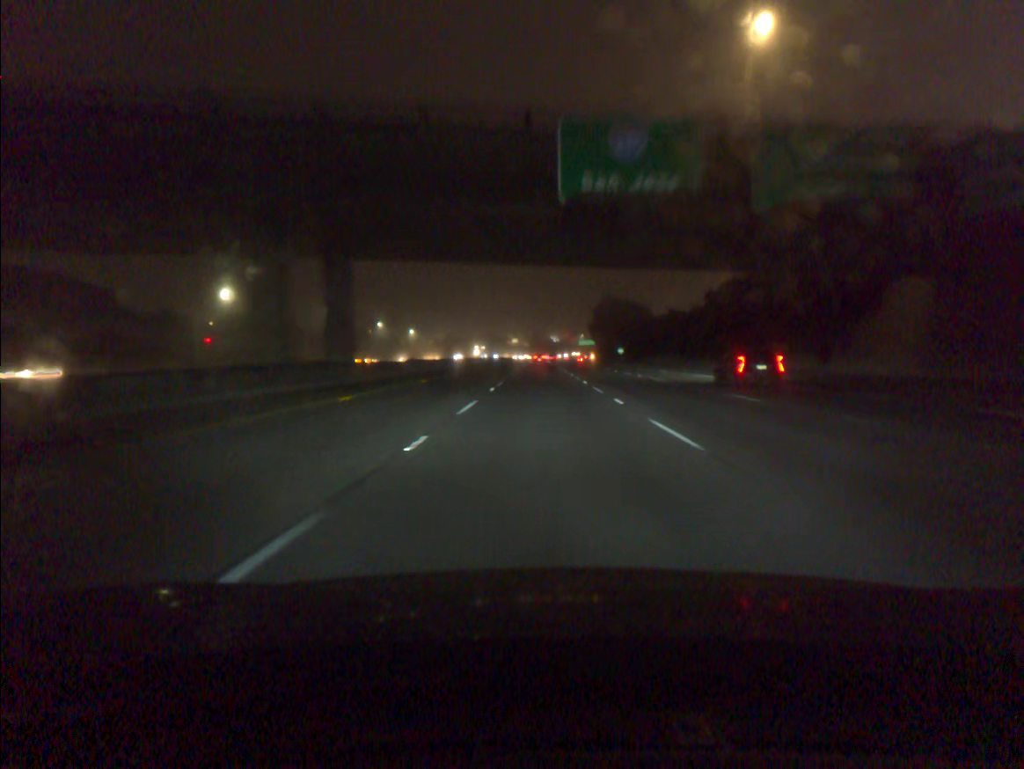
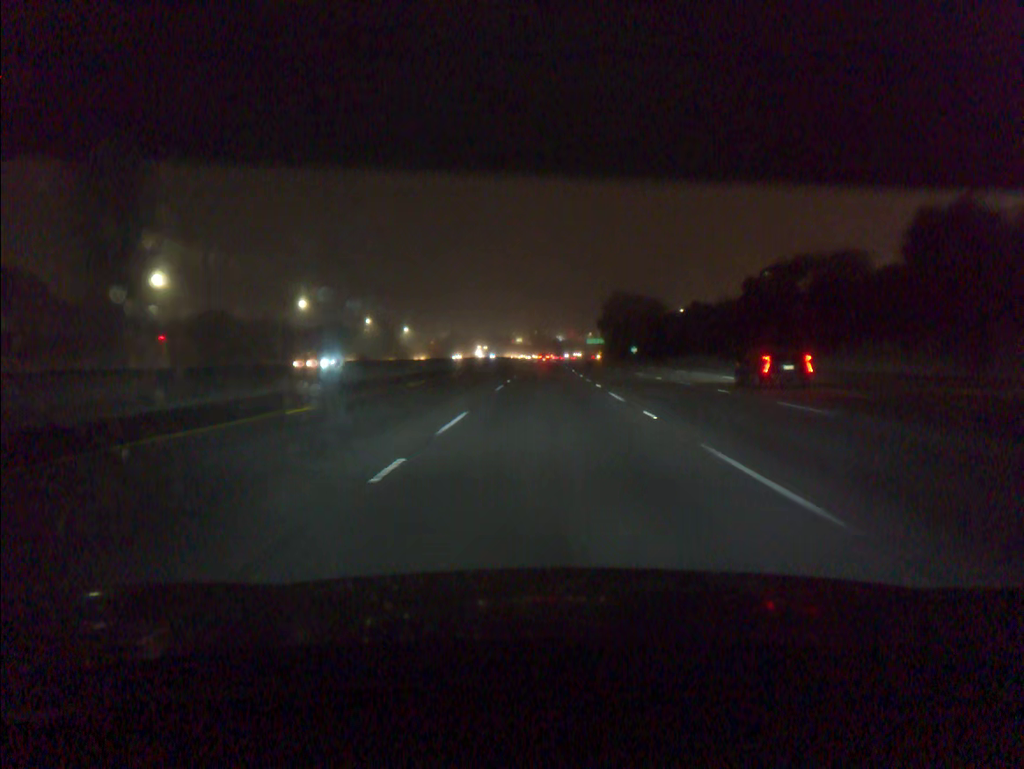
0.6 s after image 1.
(-0.1, +19.0) m; 0°
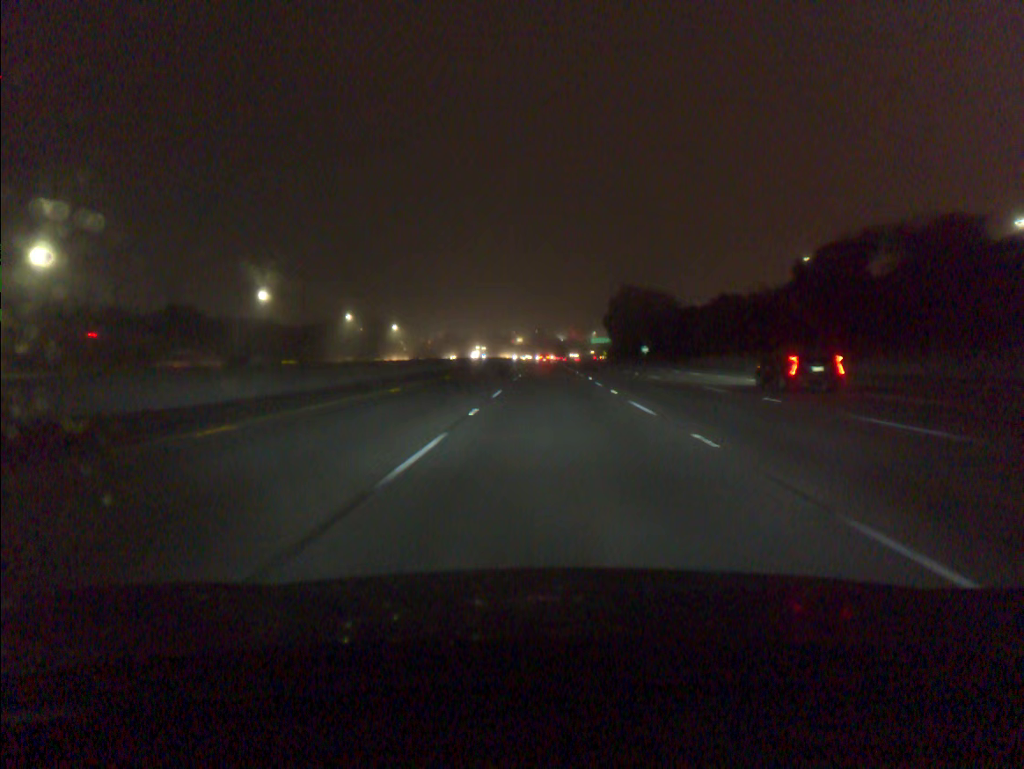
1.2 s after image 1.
(0.0, +19.1) m; 0°
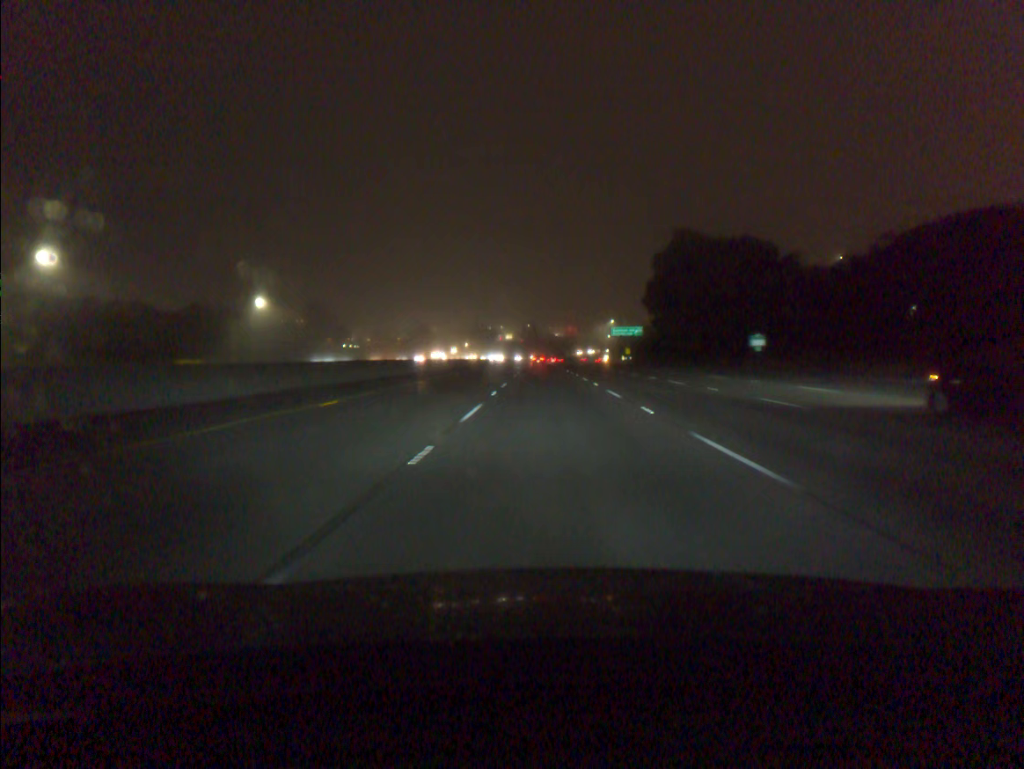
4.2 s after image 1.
(+0.4, +95.6) m; 0°
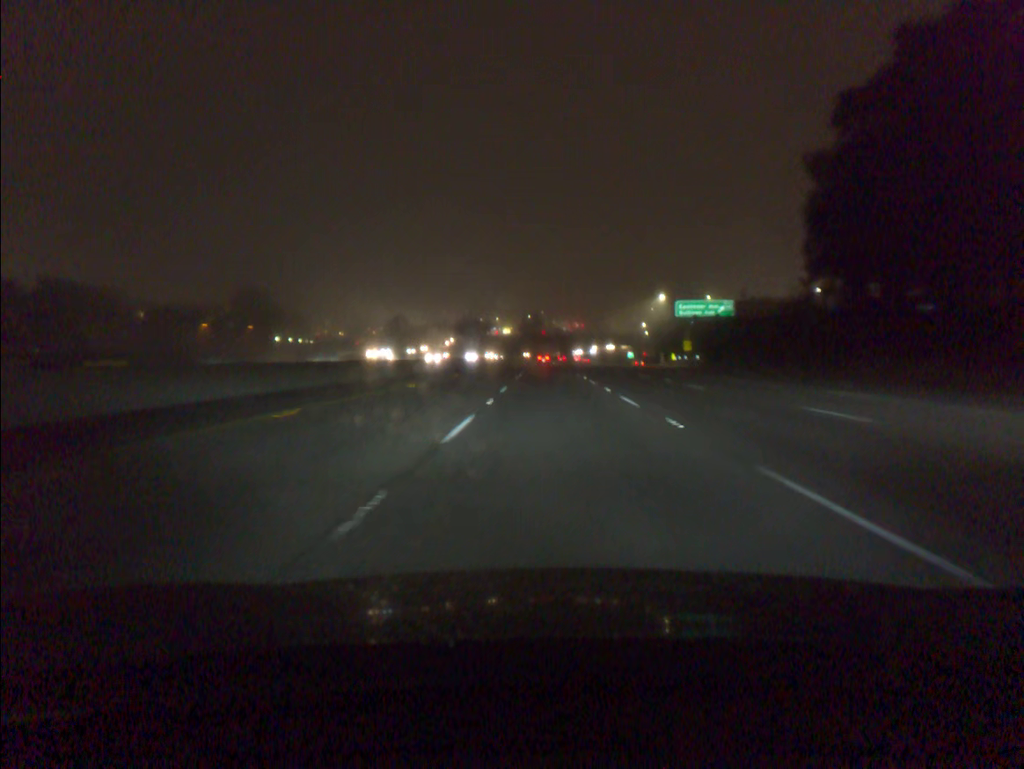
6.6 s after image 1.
(-0.2, +76.7) m; 0°
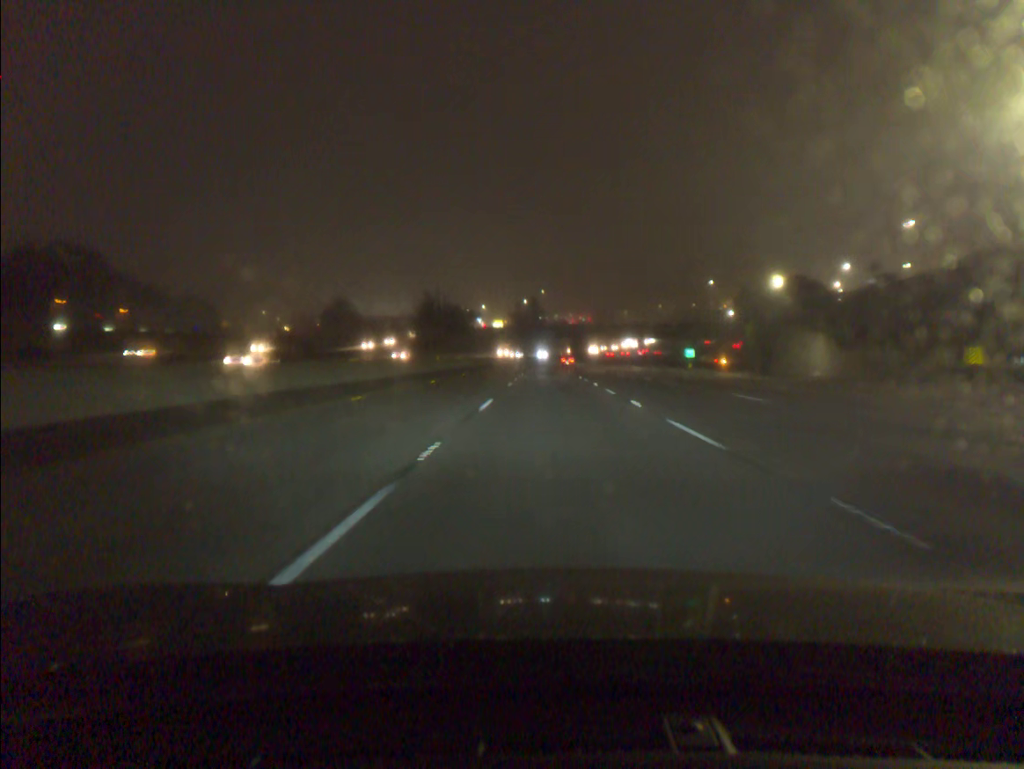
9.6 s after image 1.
(+0.2, +96.1) m; 0°
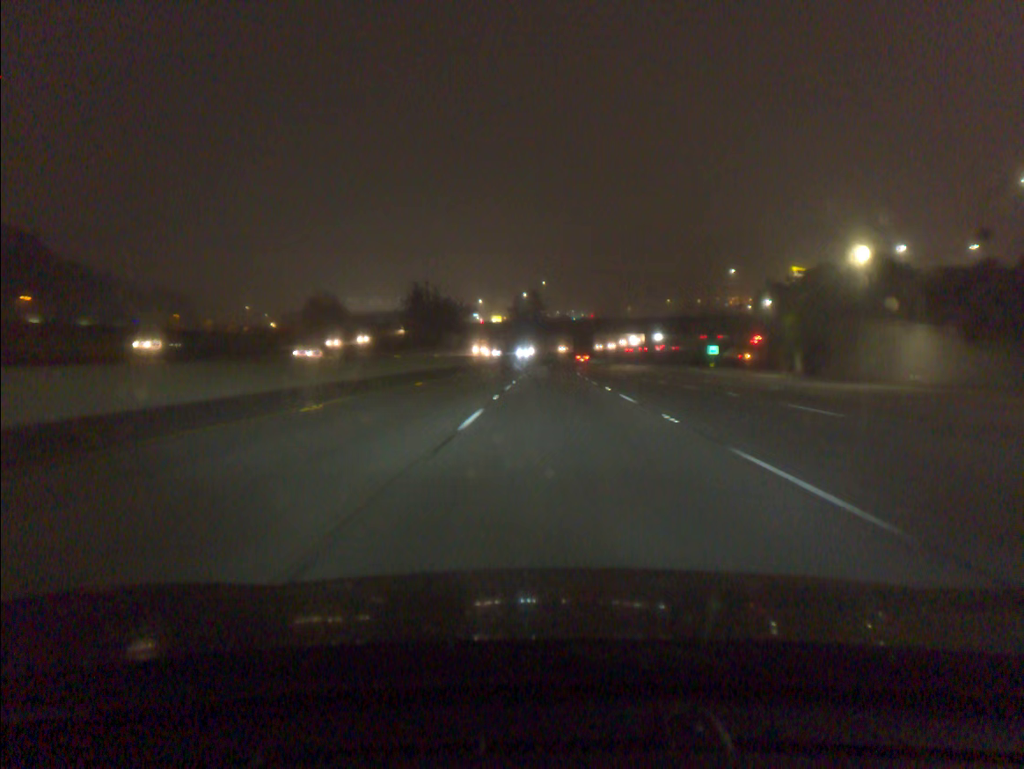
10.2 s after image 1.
(0.0, +19.2) m; 0°
